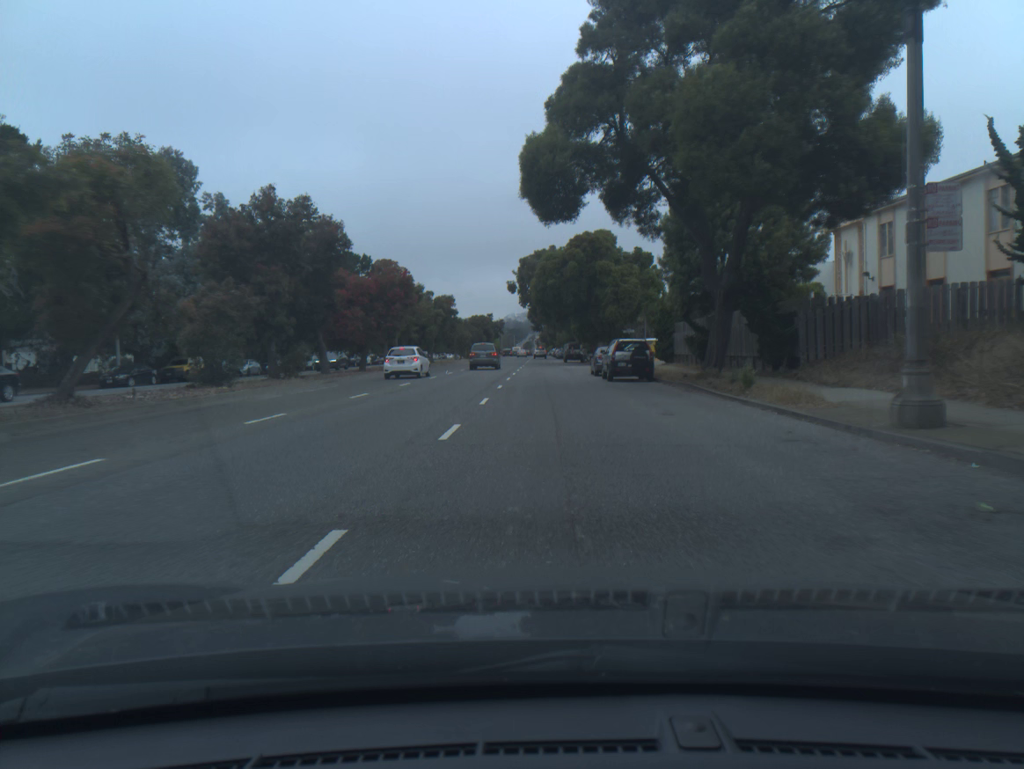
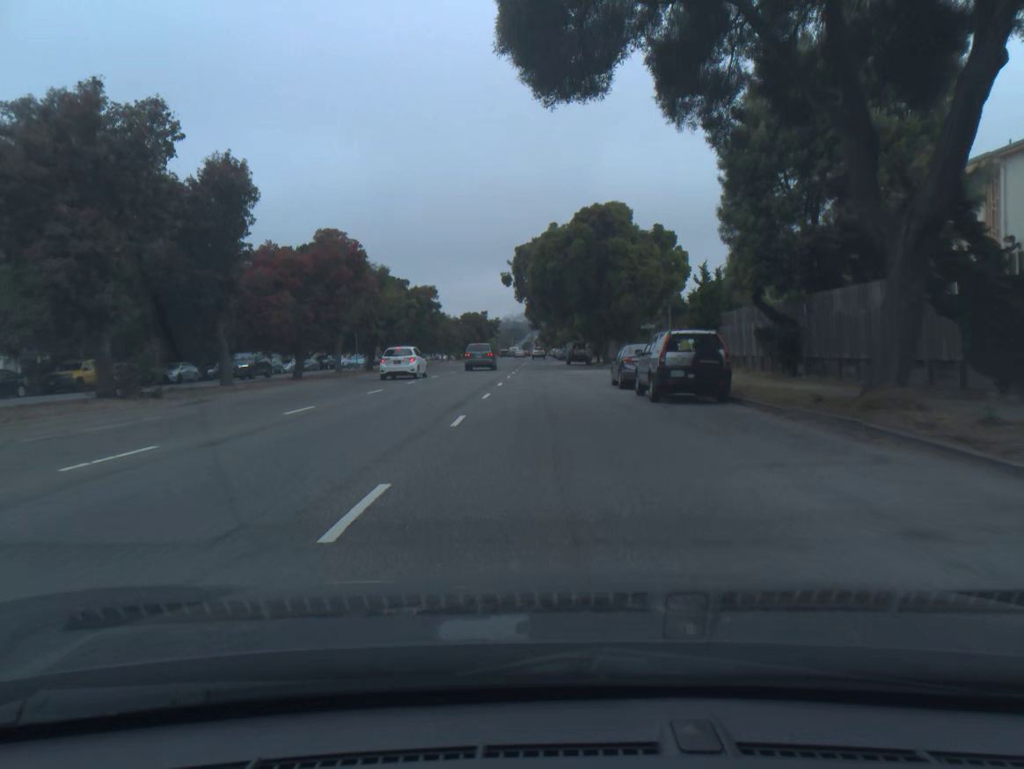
(0.0, +12.6) m; 0°
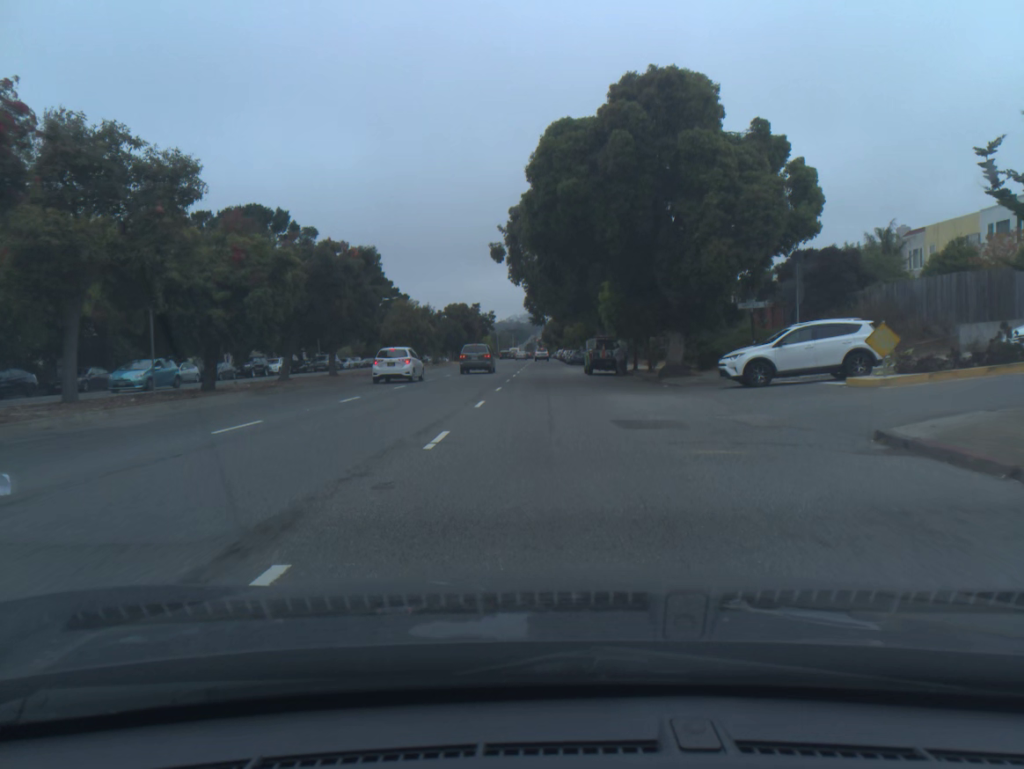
(-0.1, +24.9) m; 0°
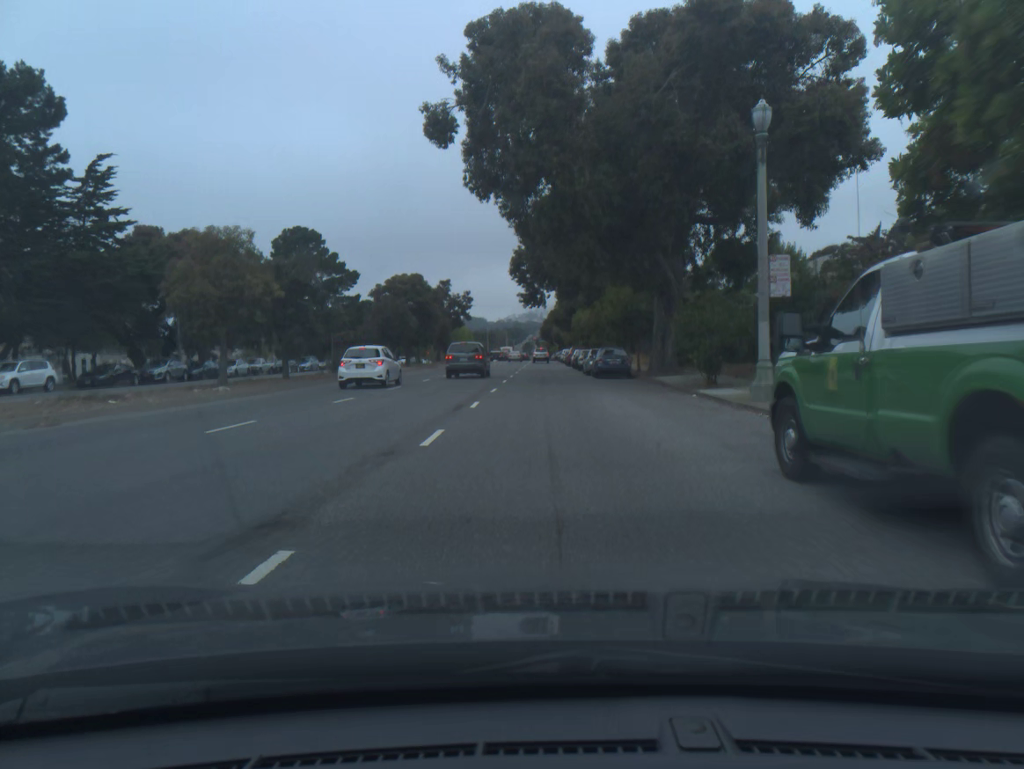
(+0.1, +36.8) m; 0°
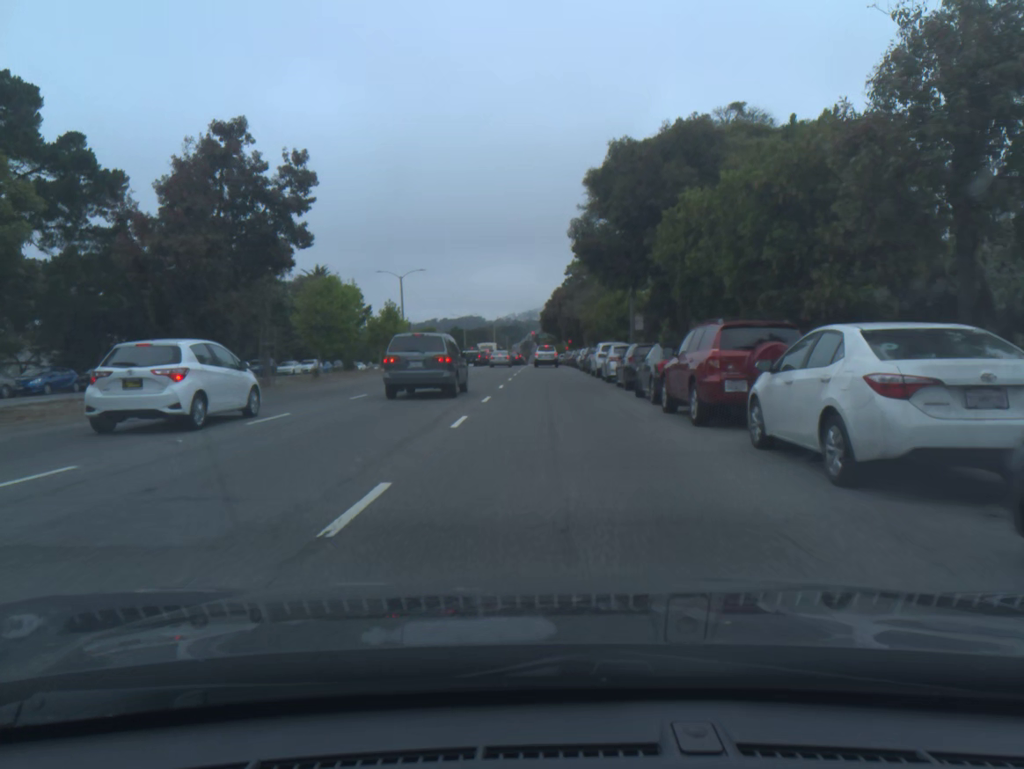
(-0.1, +56.6) m; 0°
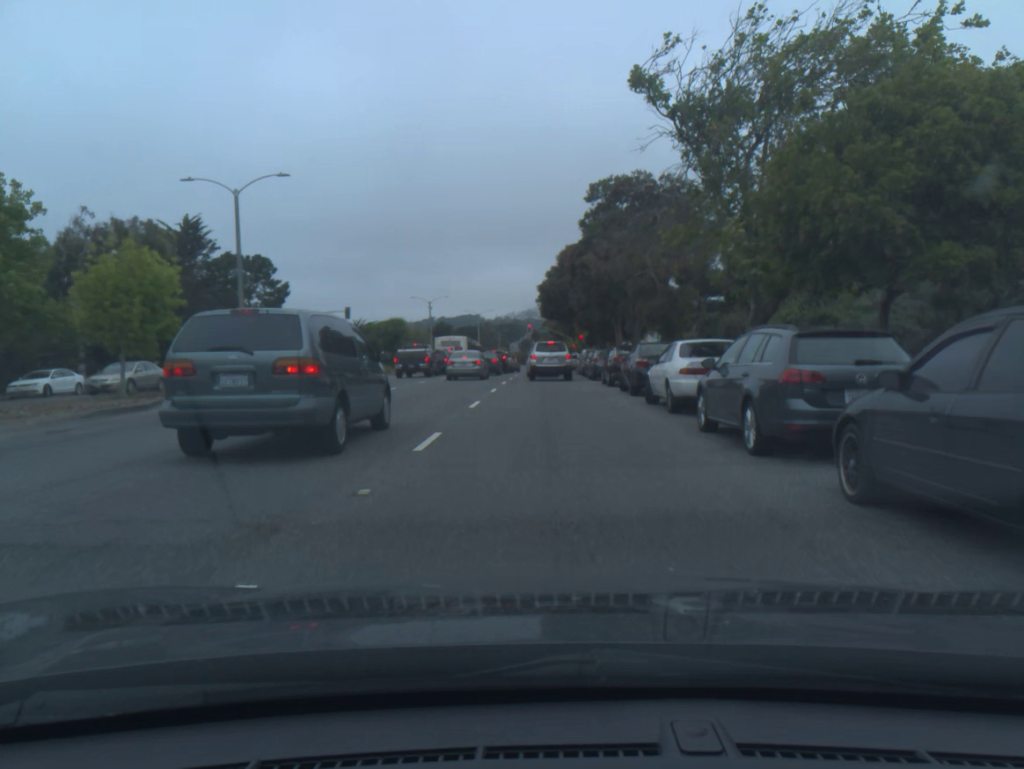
(+0.1, +39.5) m; 0°
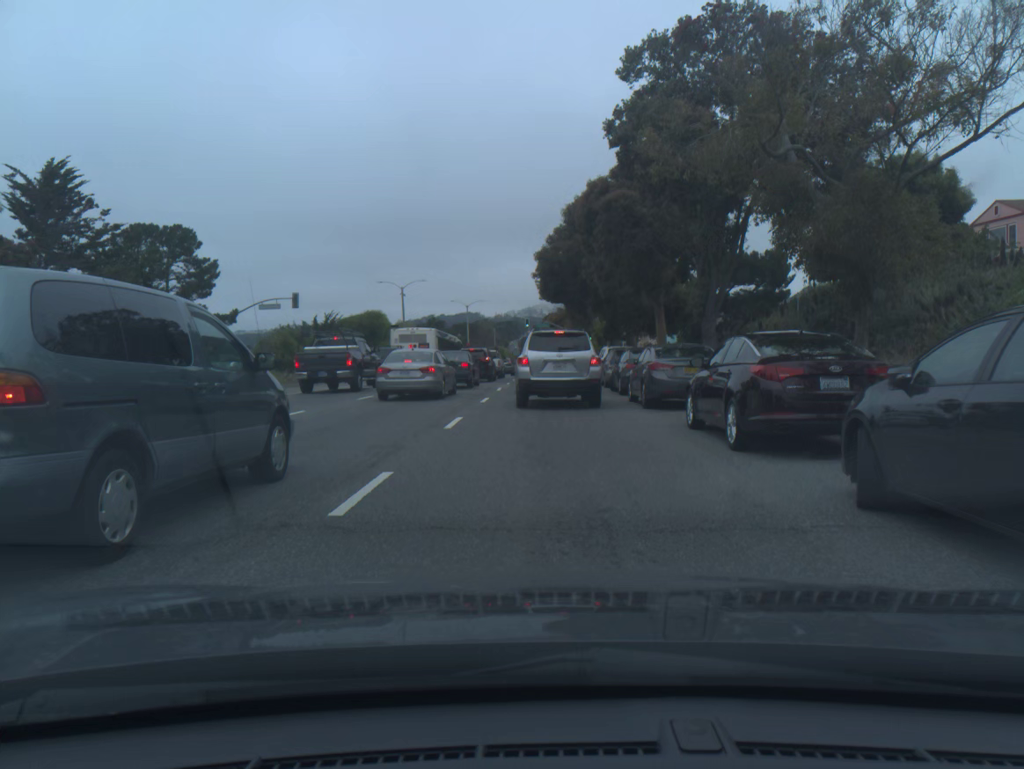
(0.0, +18.5) m; 0°
